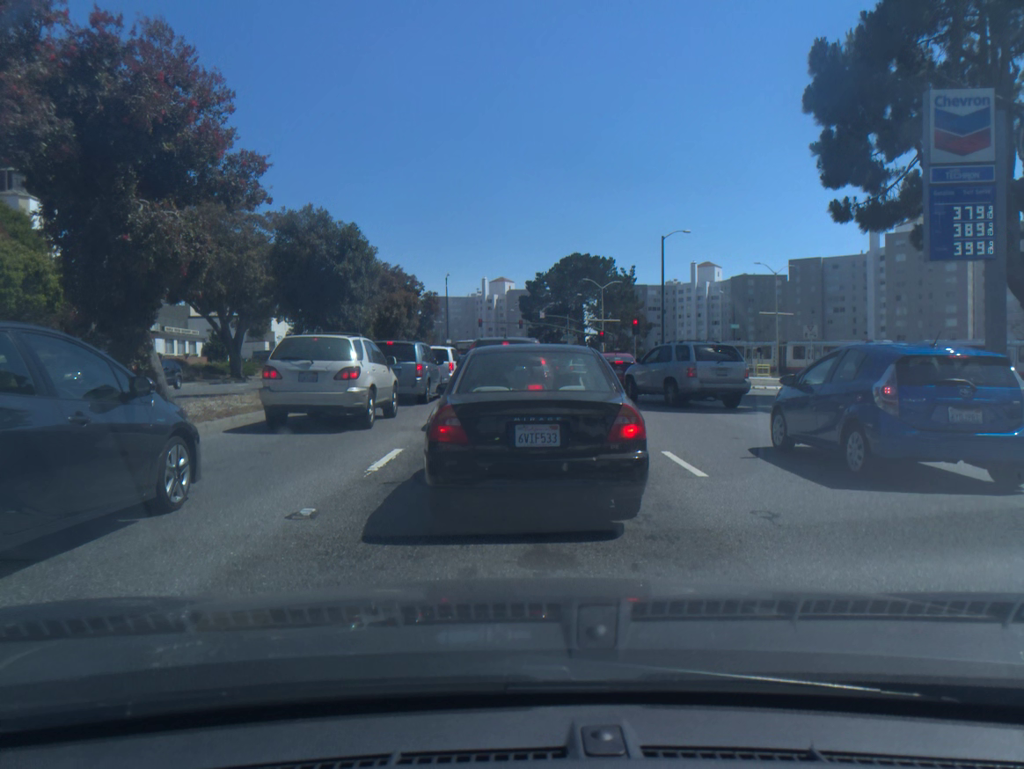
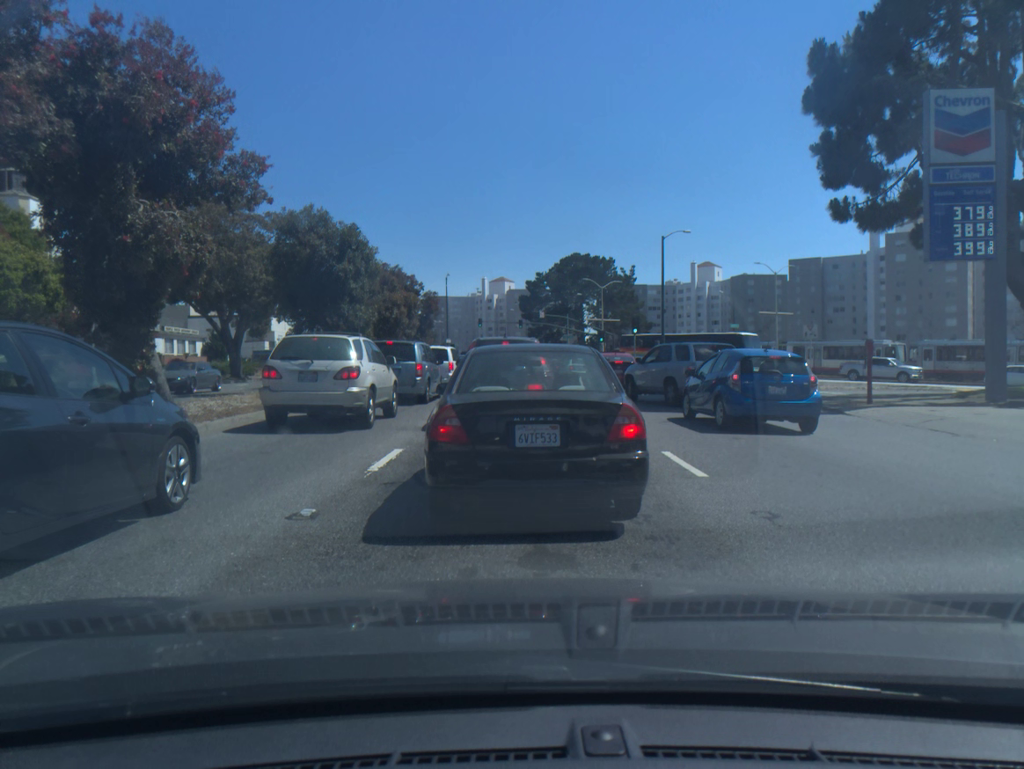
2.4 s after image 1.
(0.0, 0.0) m; 0°
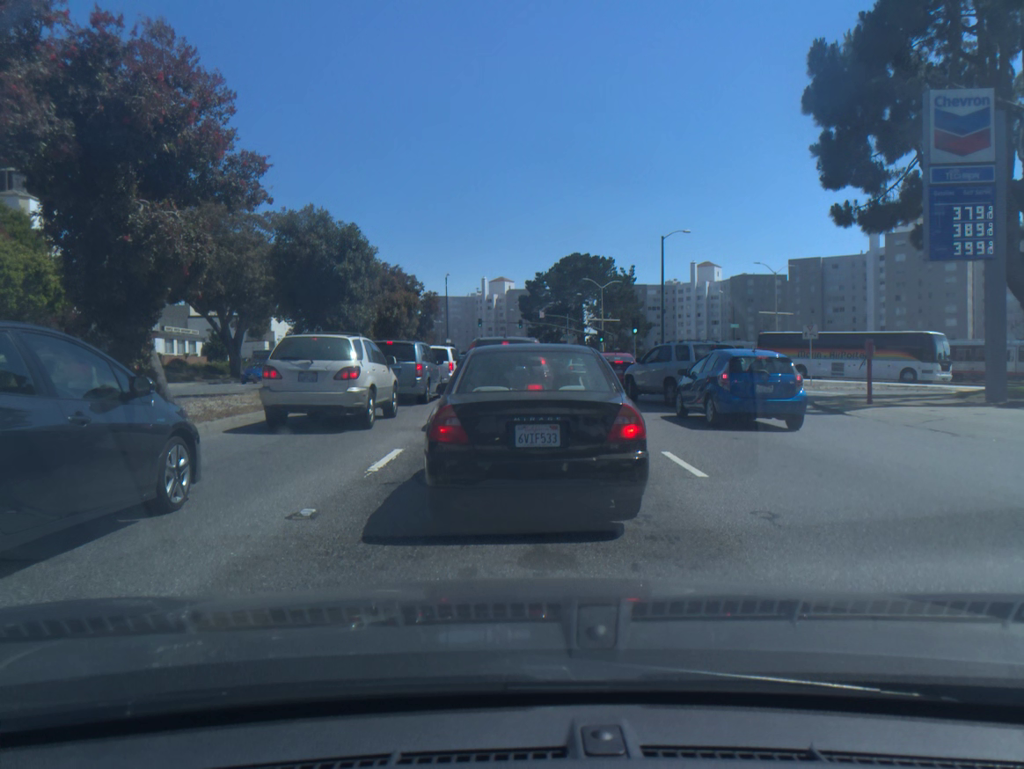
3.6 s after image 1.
(0.0, 0.0) m; 0°
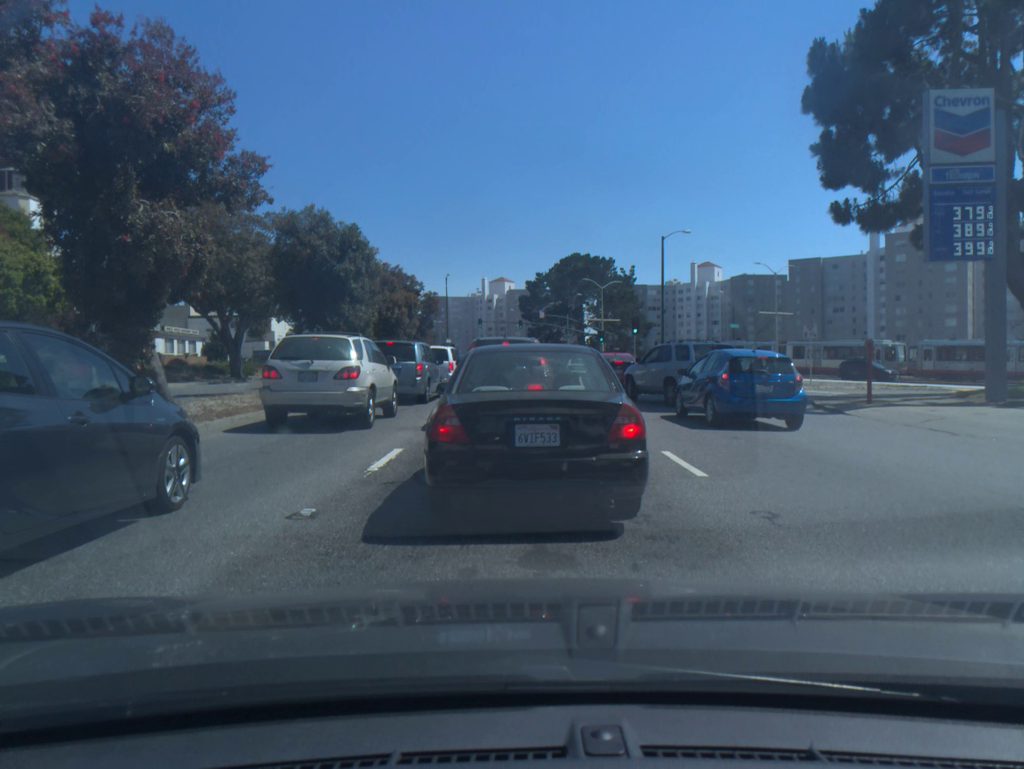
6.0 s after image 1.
(0.0, 0.0) m; 0°
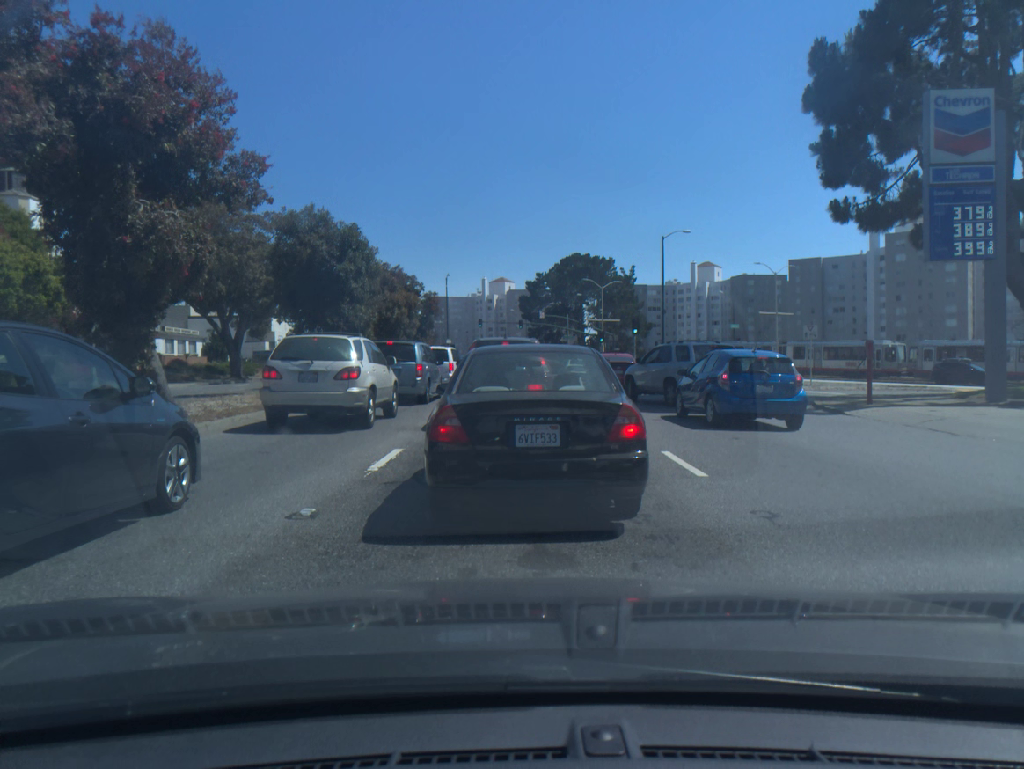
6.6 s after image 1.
(0.0, 0.0) m; 0°
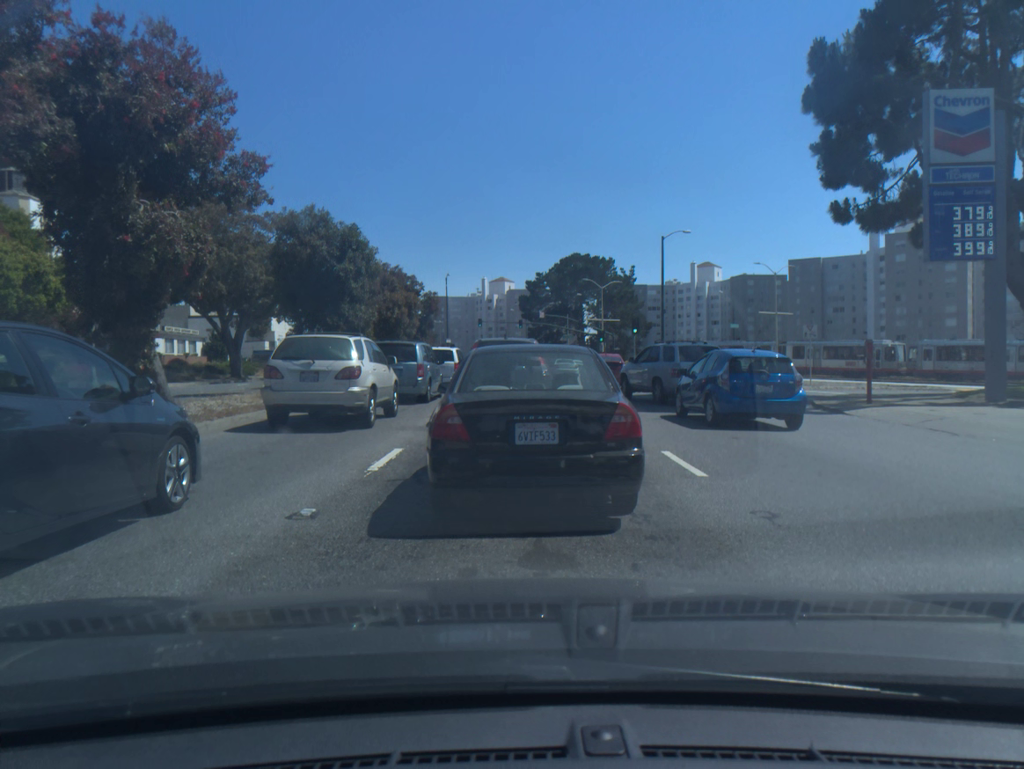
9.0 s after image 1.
(0.0, 0.0) m; 0°
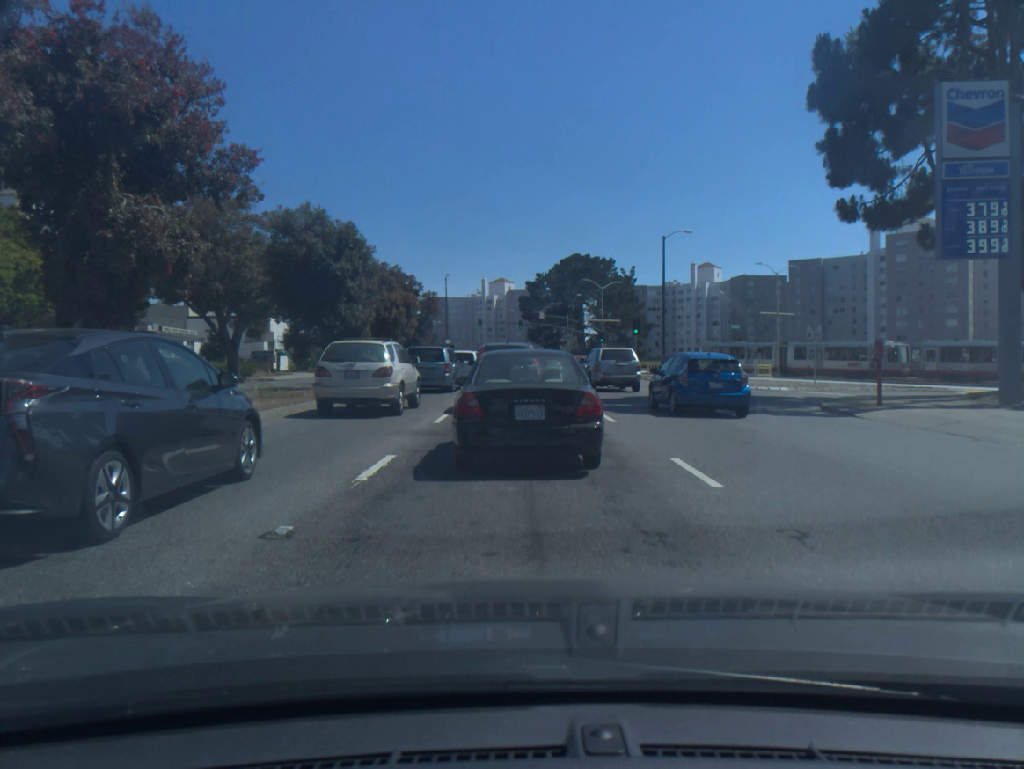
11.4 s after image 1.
(0.0, +0.6) m; 0°
